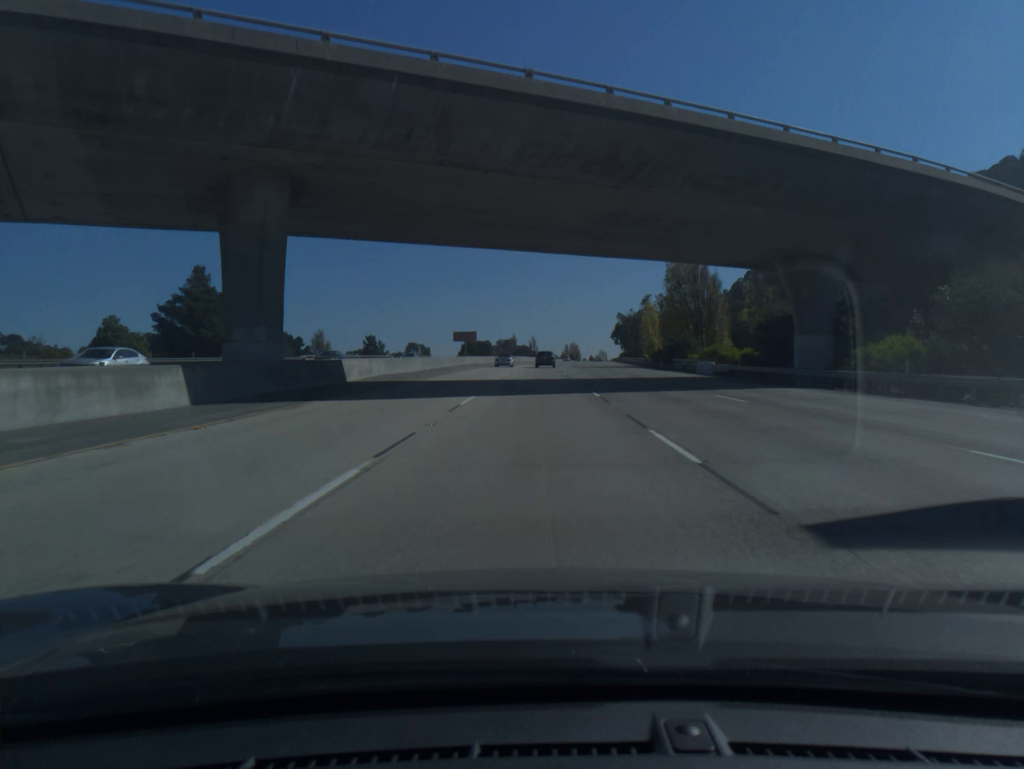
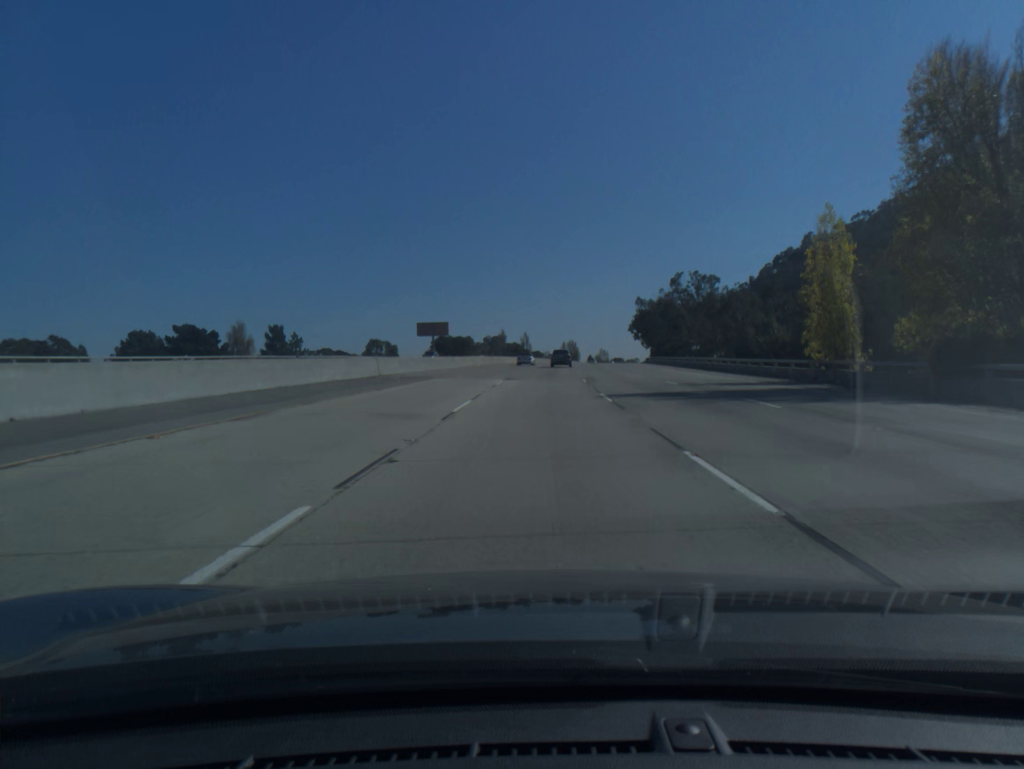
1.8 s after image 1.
(+0.1, +59.6) m; 0°
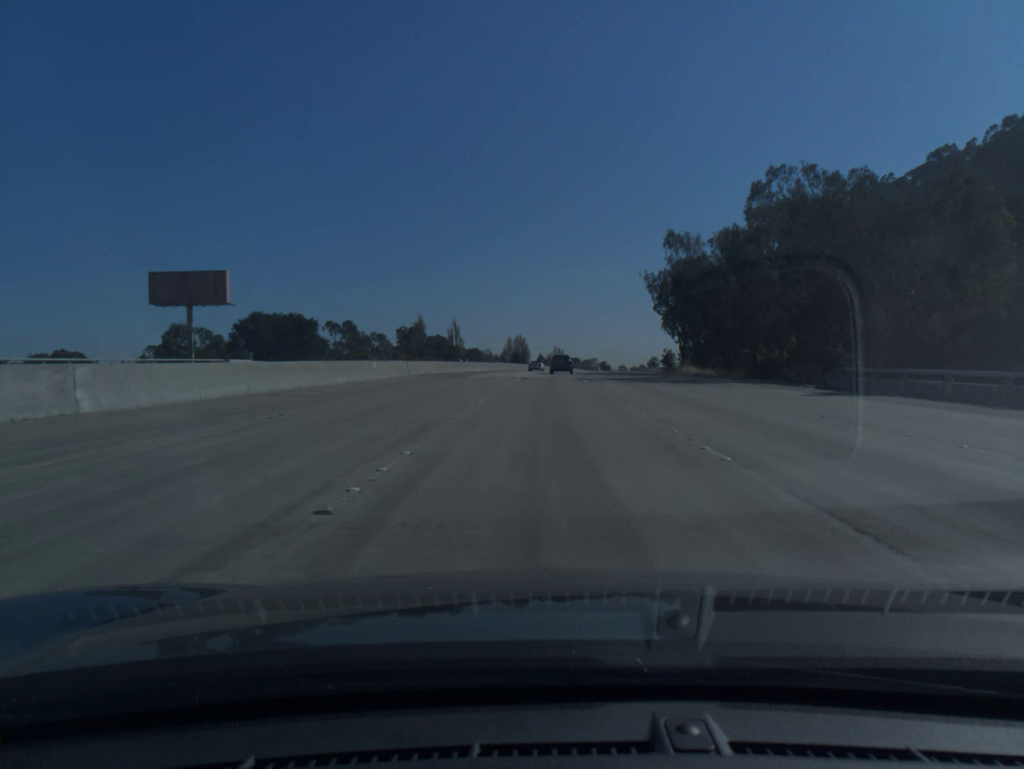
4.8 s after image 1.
(+3.0, +98.3) m; +4°
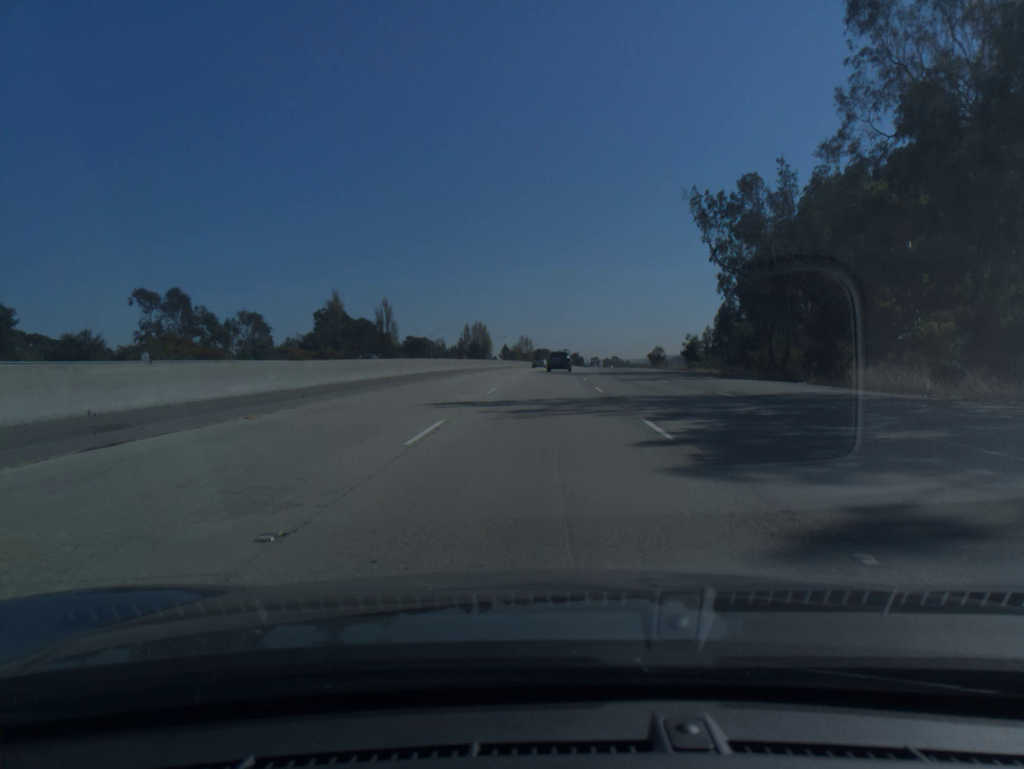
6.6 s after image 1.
(+1.2, +57.9) m; +2°
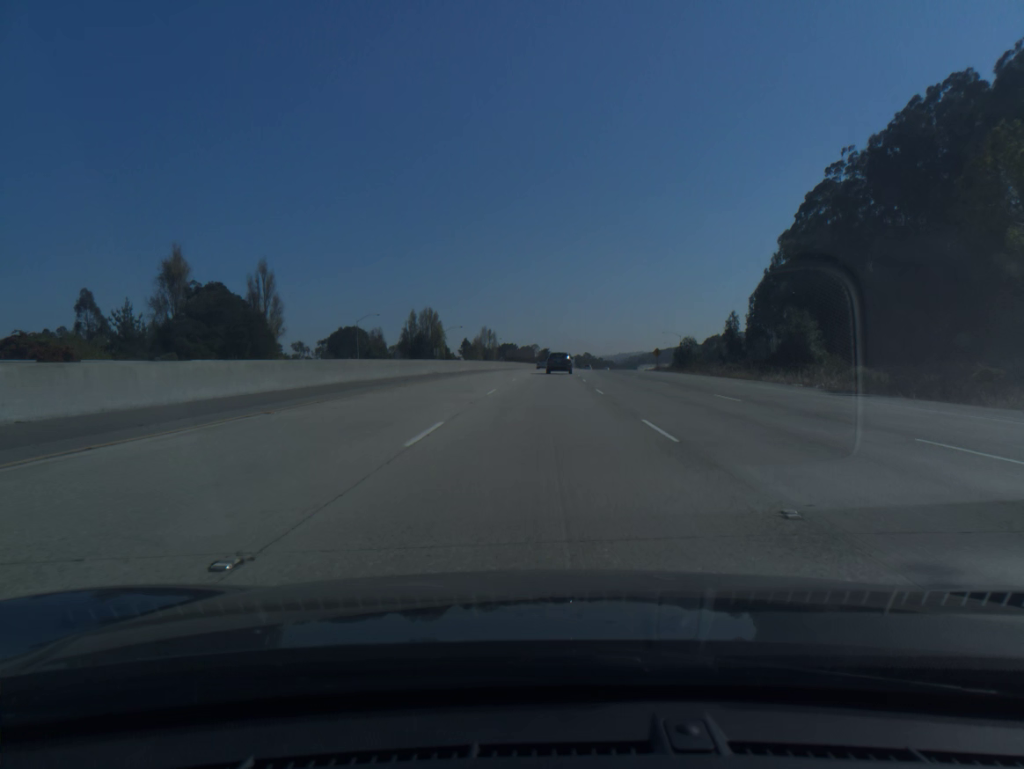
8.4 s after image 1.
(+1.1, +57.0) m; +2°
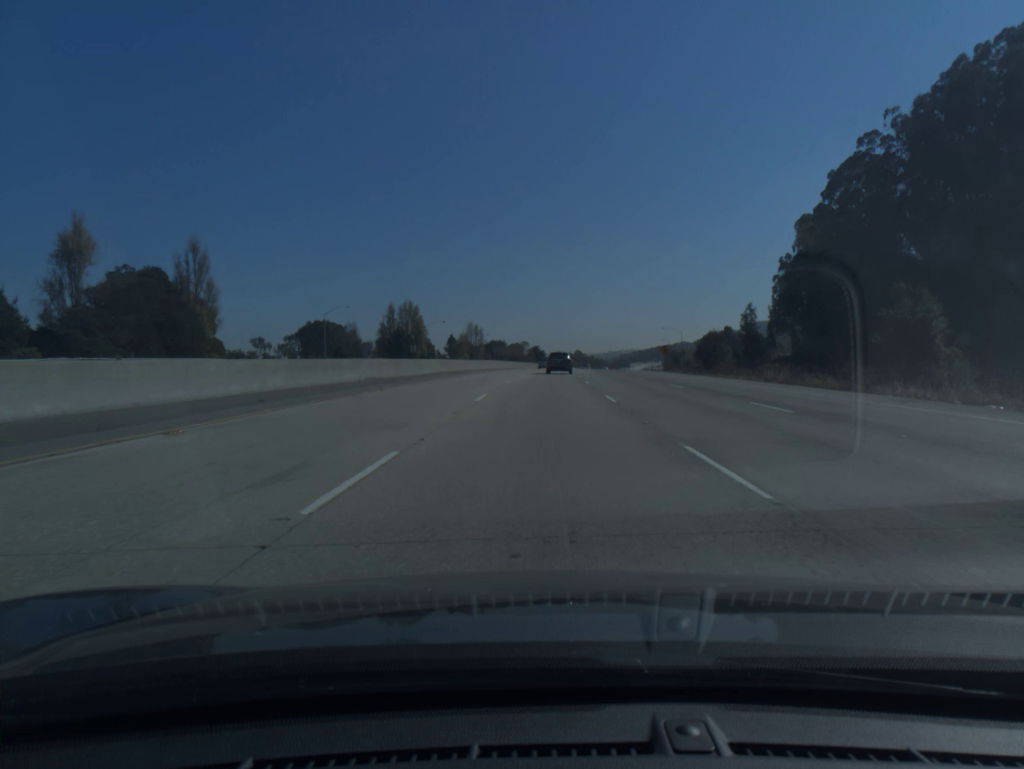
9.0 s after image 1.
(+0.1, +18.8) m; +1°
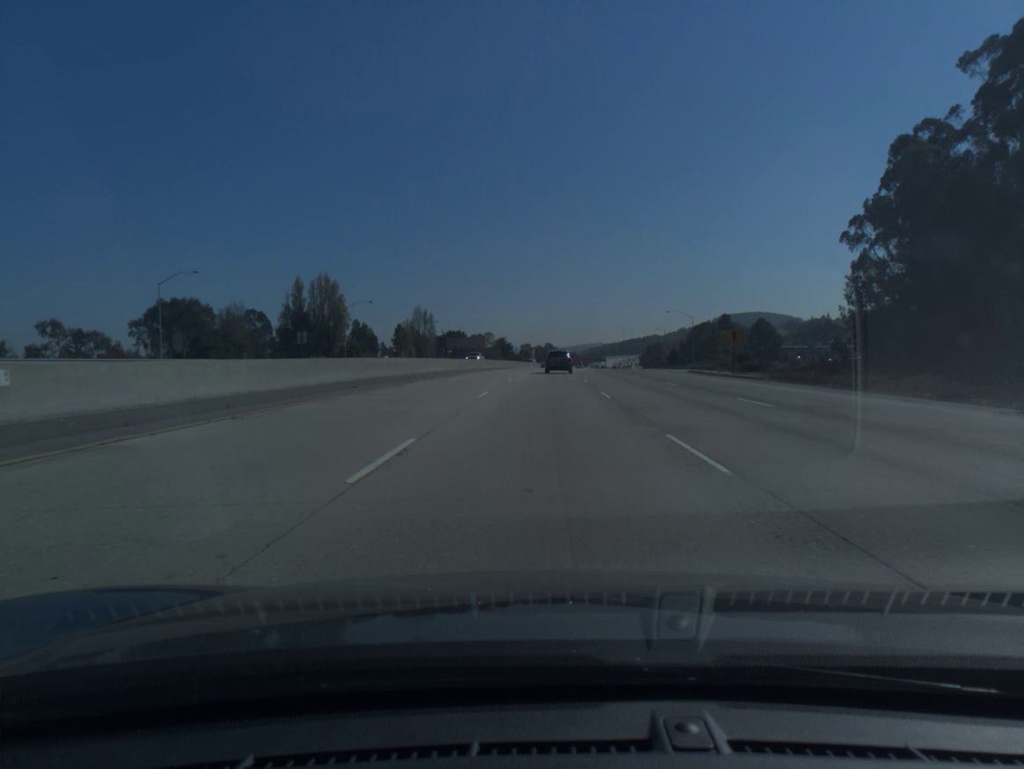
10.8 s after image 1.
(+1.1, +55.7) m; +2°
